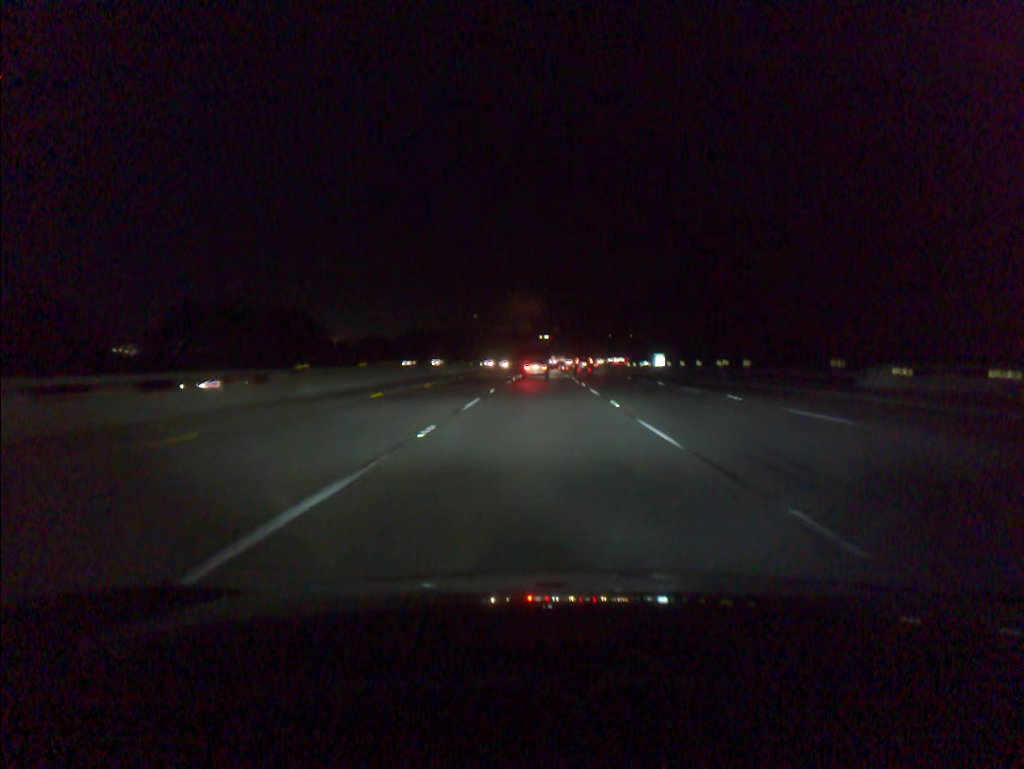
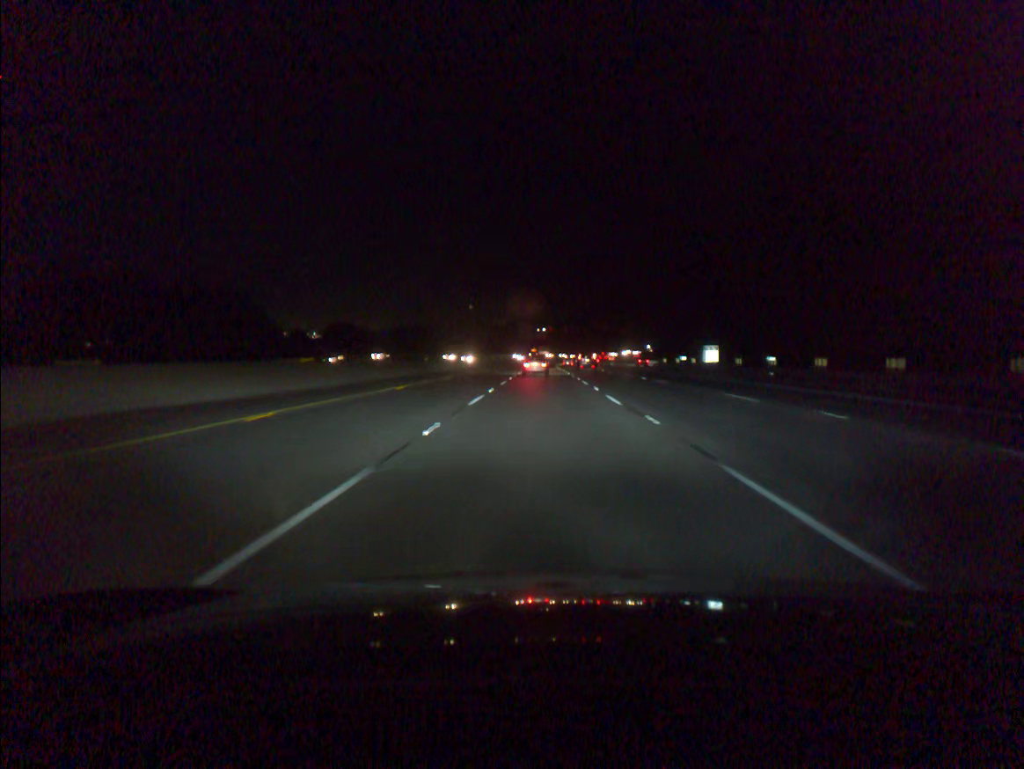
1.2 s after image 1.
(0.0, +35.9) m; 0°
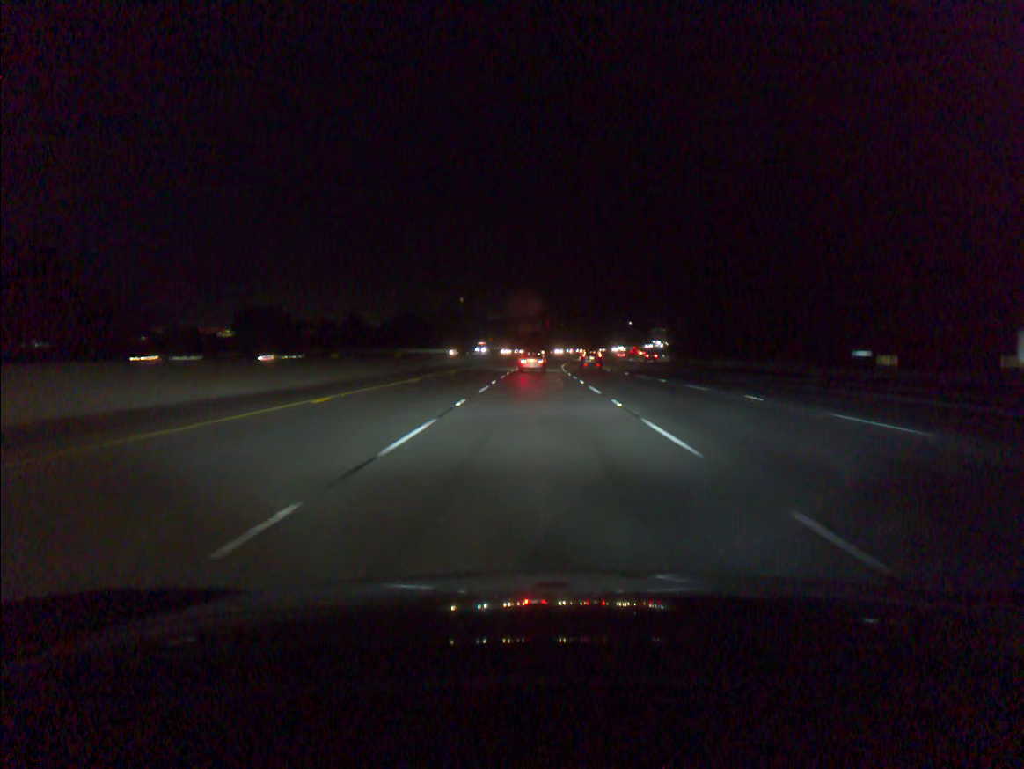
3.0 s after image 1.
(+0.2, +53.3) m; 0°
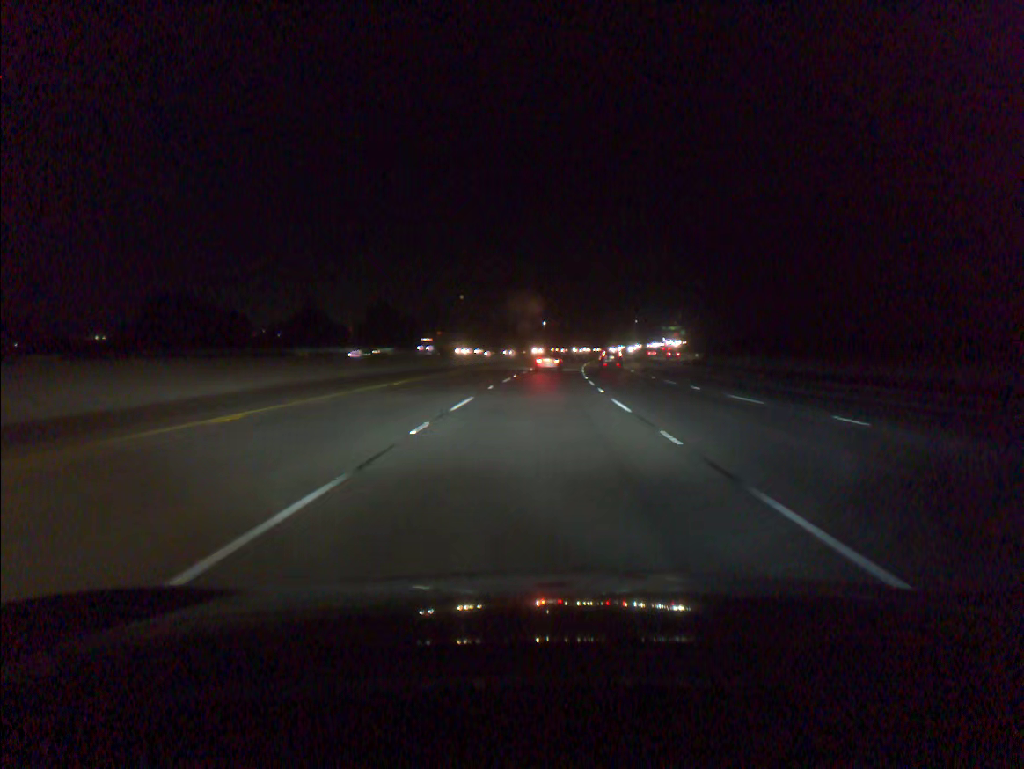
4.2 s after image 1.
(-0.1, +35.3) m; 0°
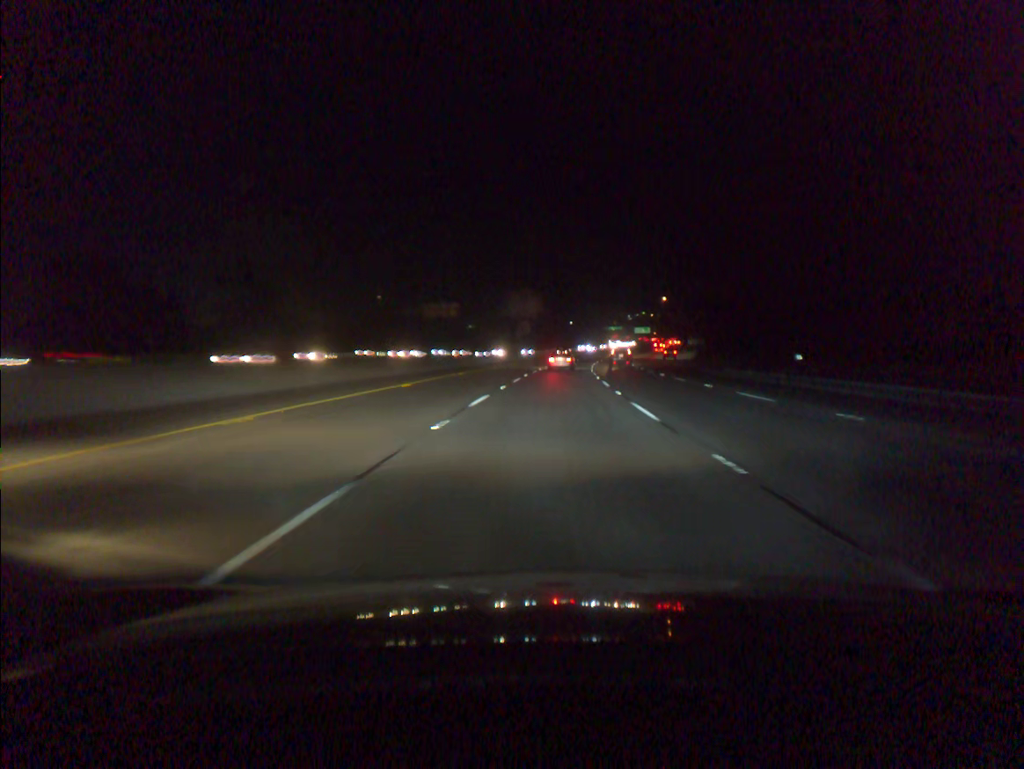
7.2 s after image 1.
(+3.1, +87.5) m; +5°
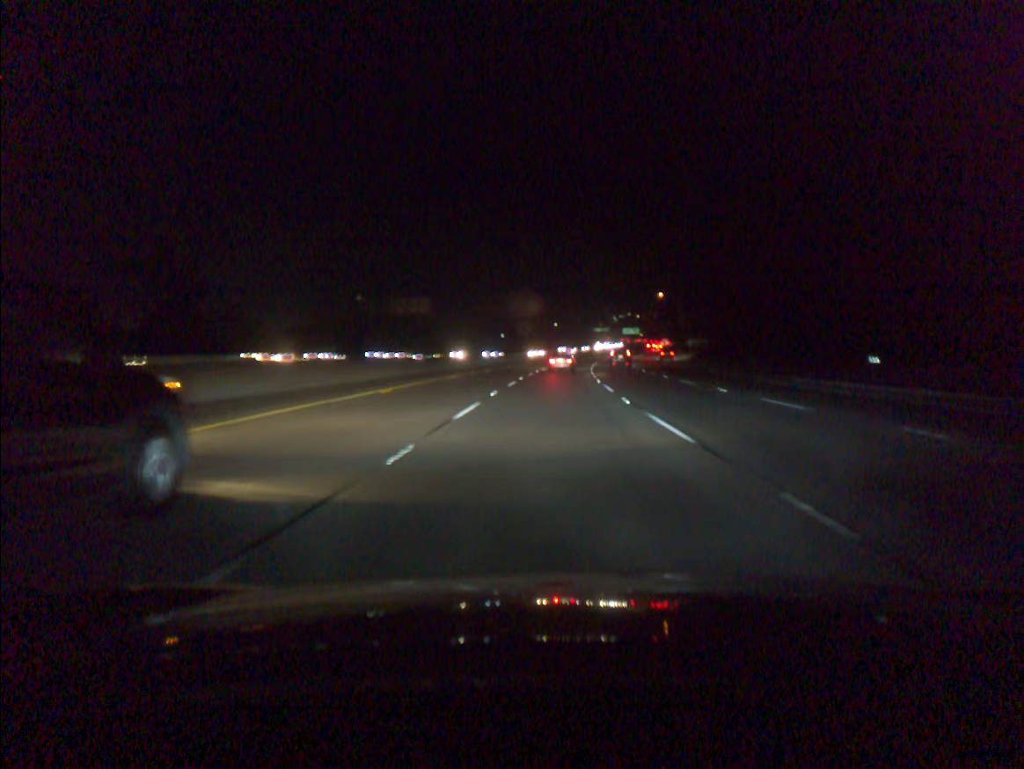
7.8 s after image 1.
(+0.2, +17.4) m; +1°
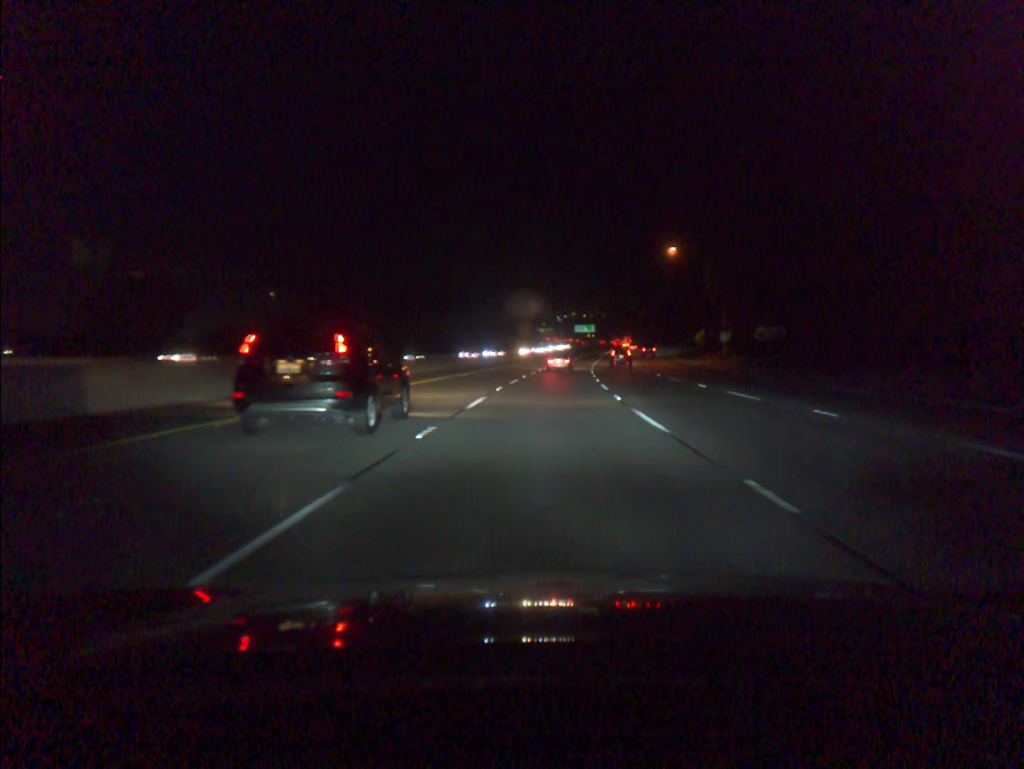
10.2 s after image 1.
(+2.7, +69.6) m; +4°
